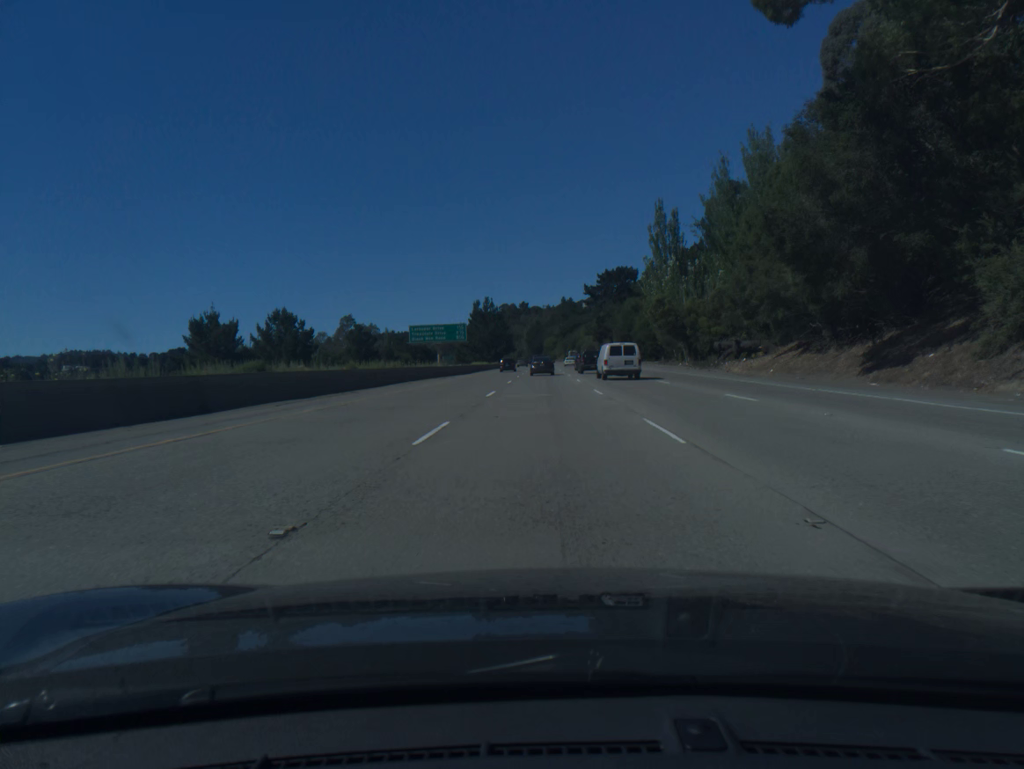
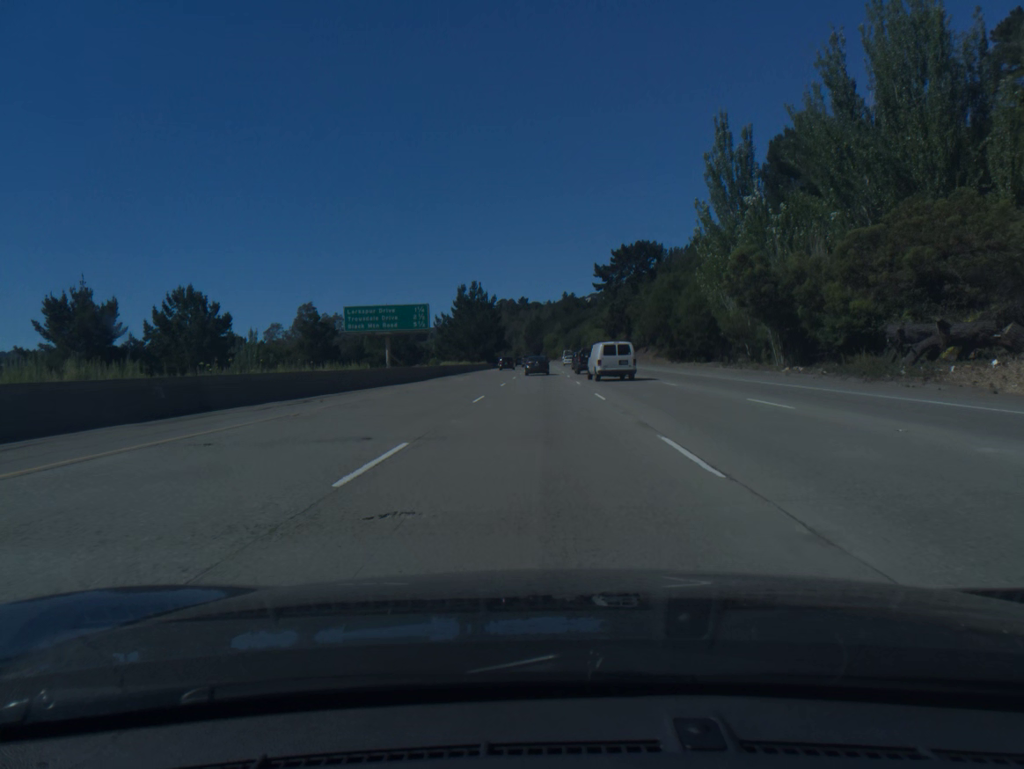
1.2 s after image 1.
(+0.1, +32.6) m; 0°
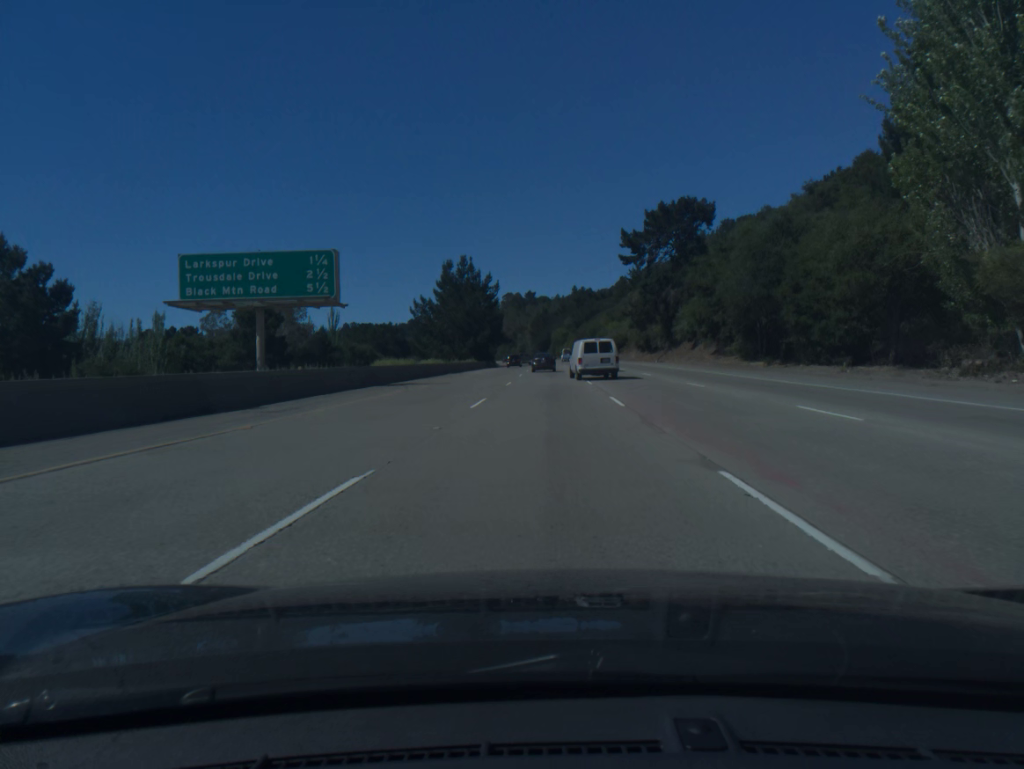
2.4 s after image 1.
(-0.1, +32.5) m; -1°
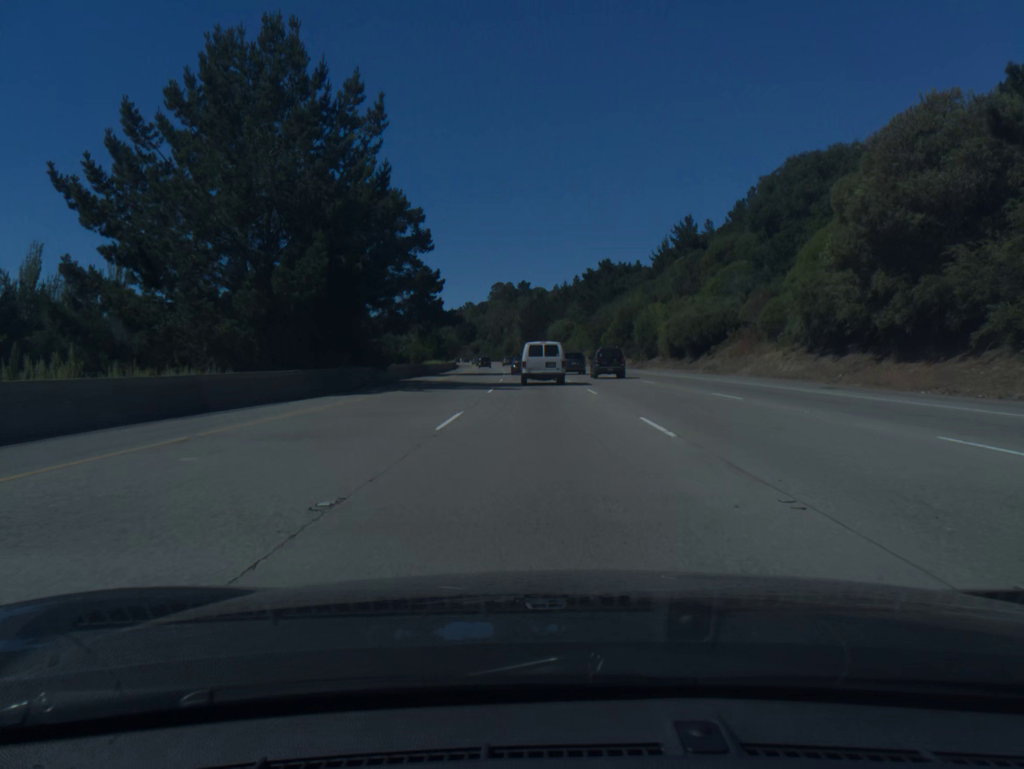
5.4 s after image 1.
(+0.1, +79.9) m; 0°
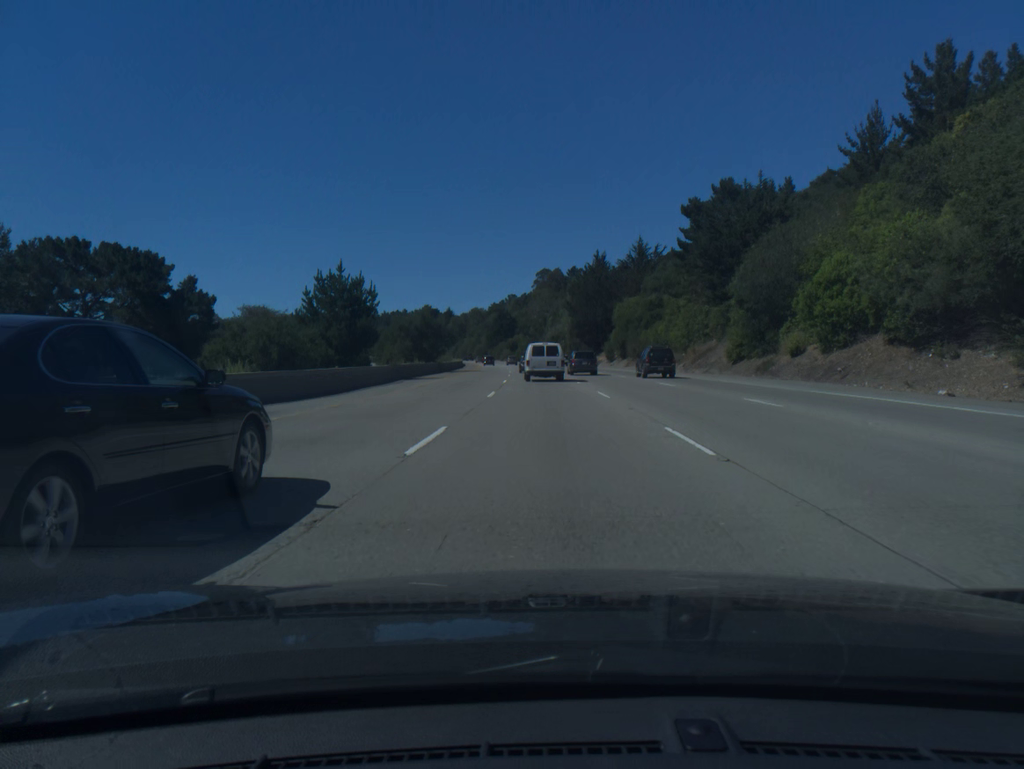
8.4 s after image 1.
(-2.0, +75.5) m; -3°
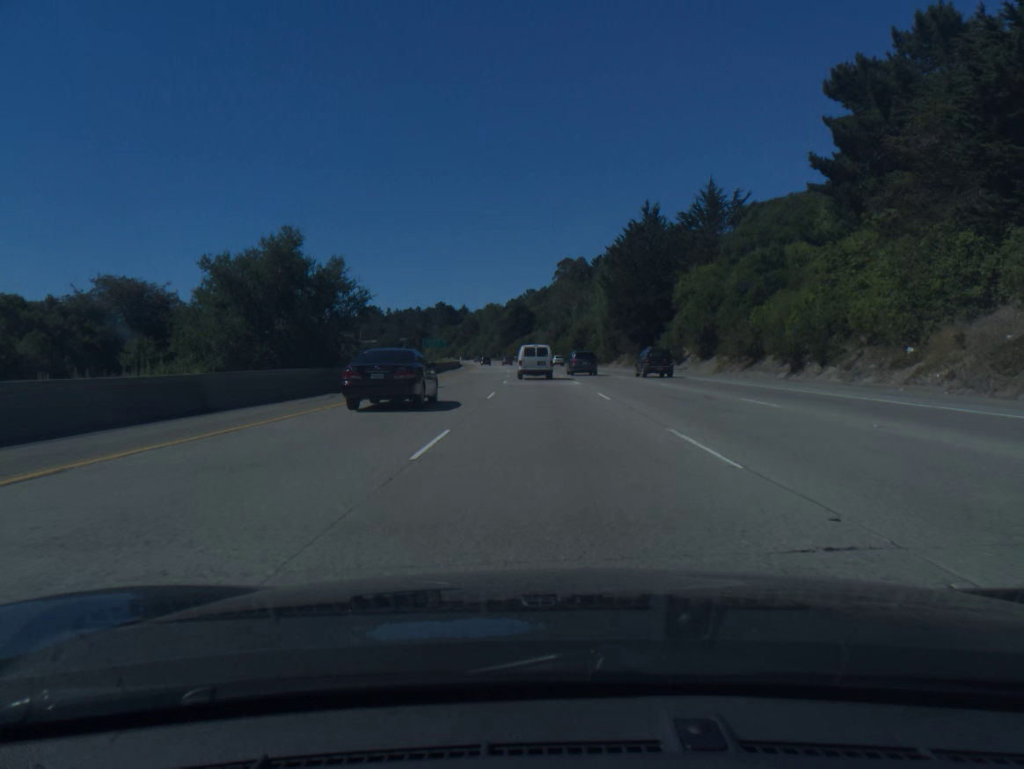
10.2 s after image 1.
(-0.6, +44.1) m; -1°
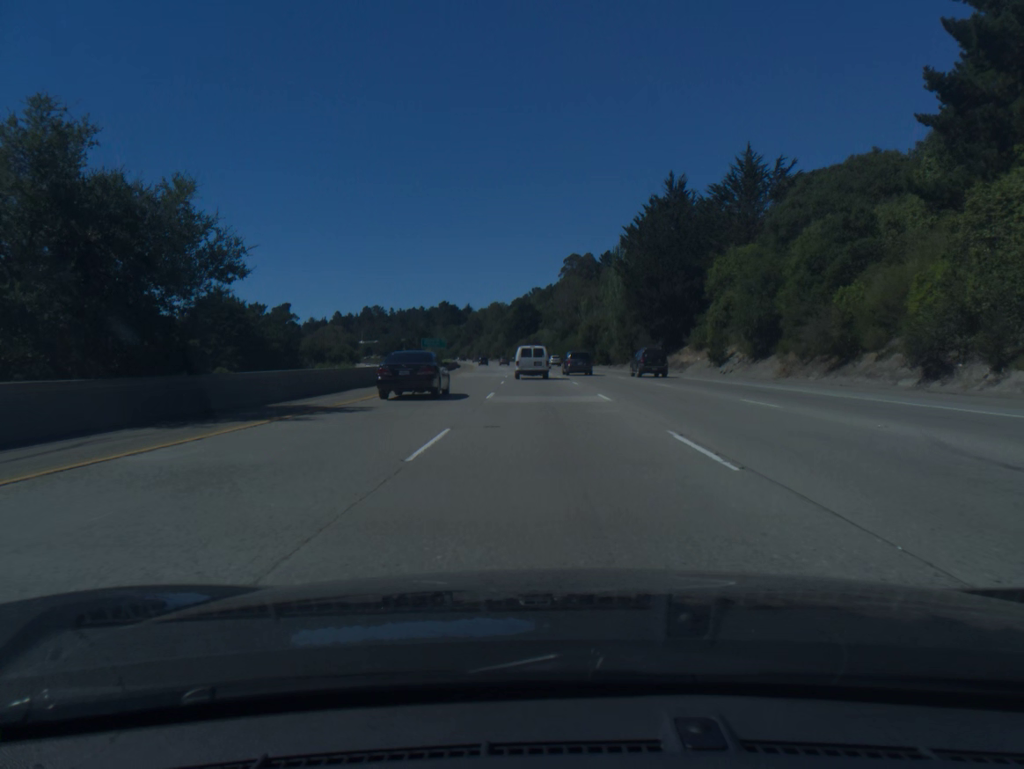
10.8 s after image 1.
(0.0, +14.7) m; 0°
